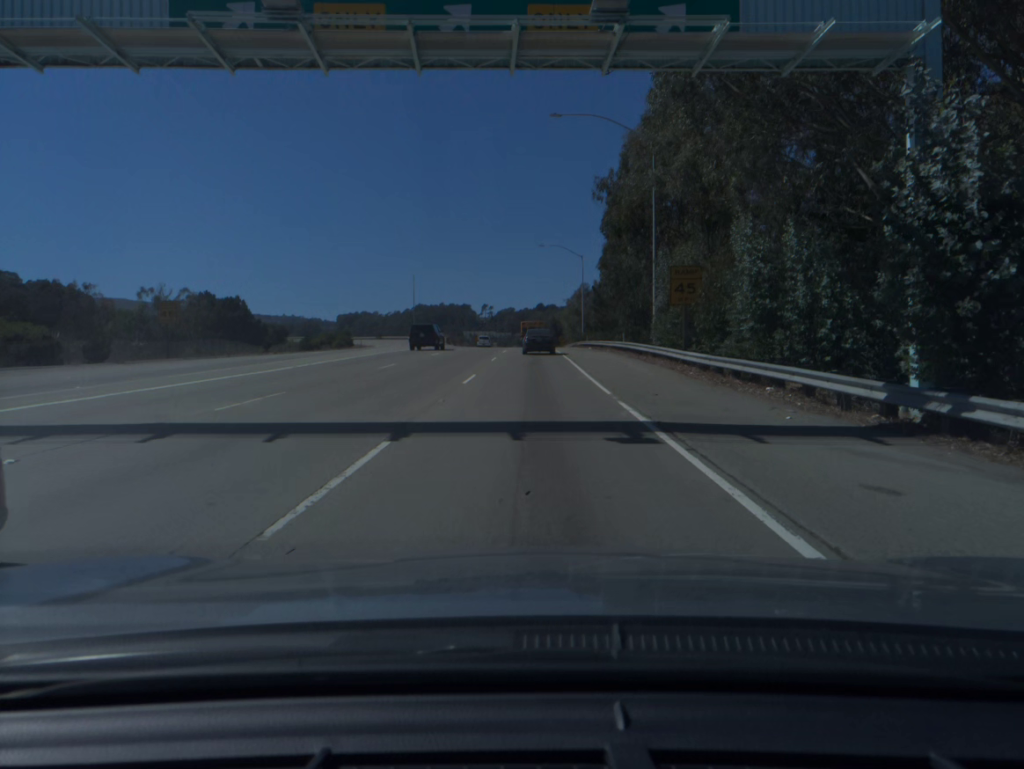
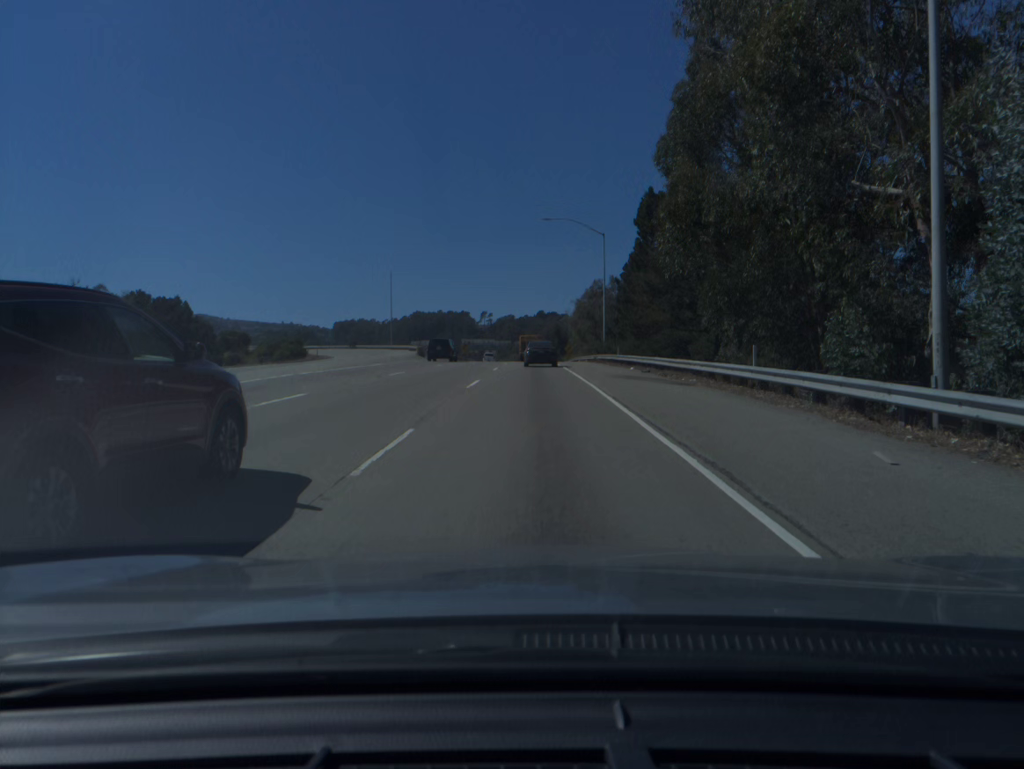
(0.0, +27.3) m; 0°
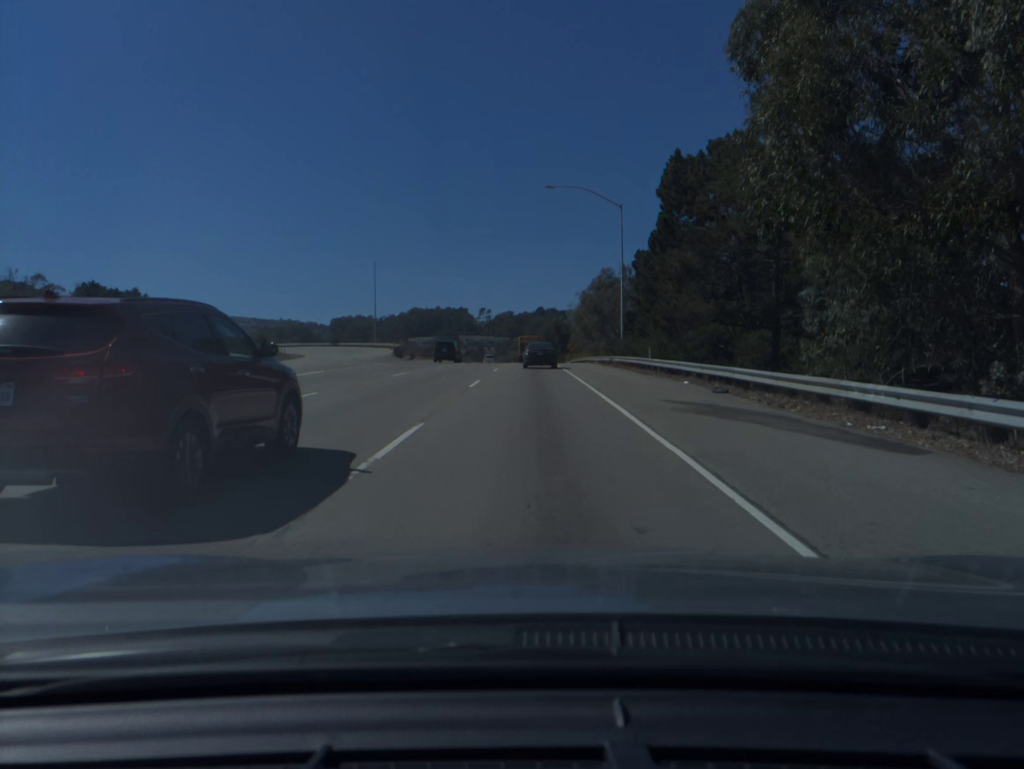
(0.0, +13.6) m; 0°
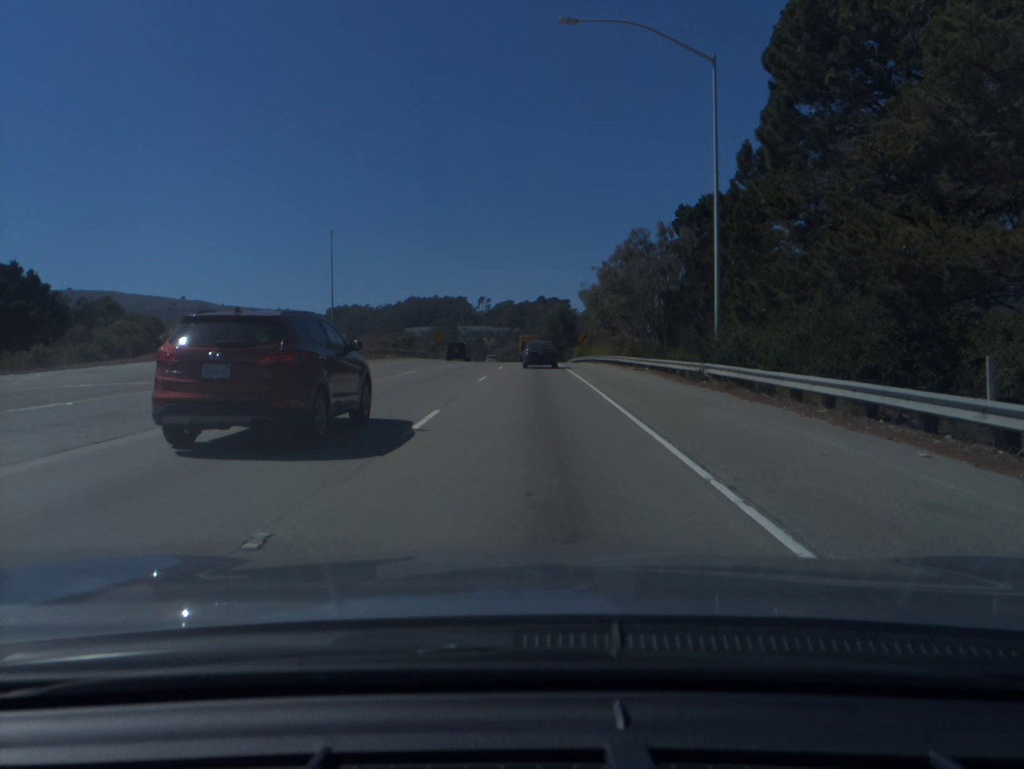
(0.0, +26.9) m; 0°
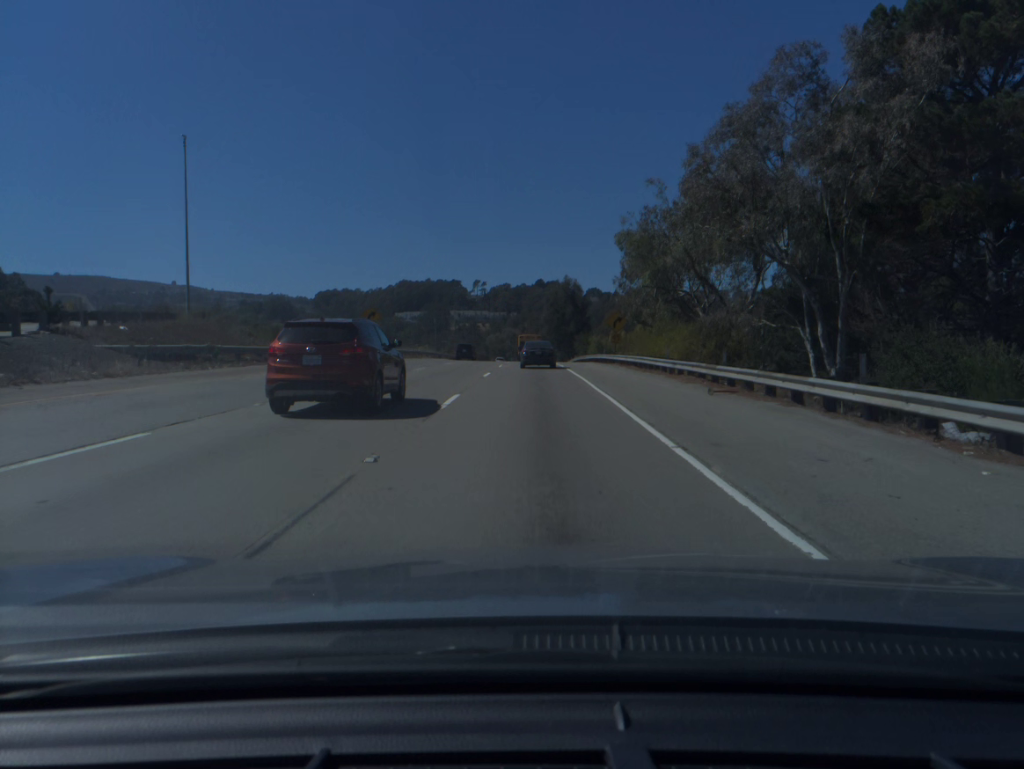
(0.0, +40.0) m; 0°
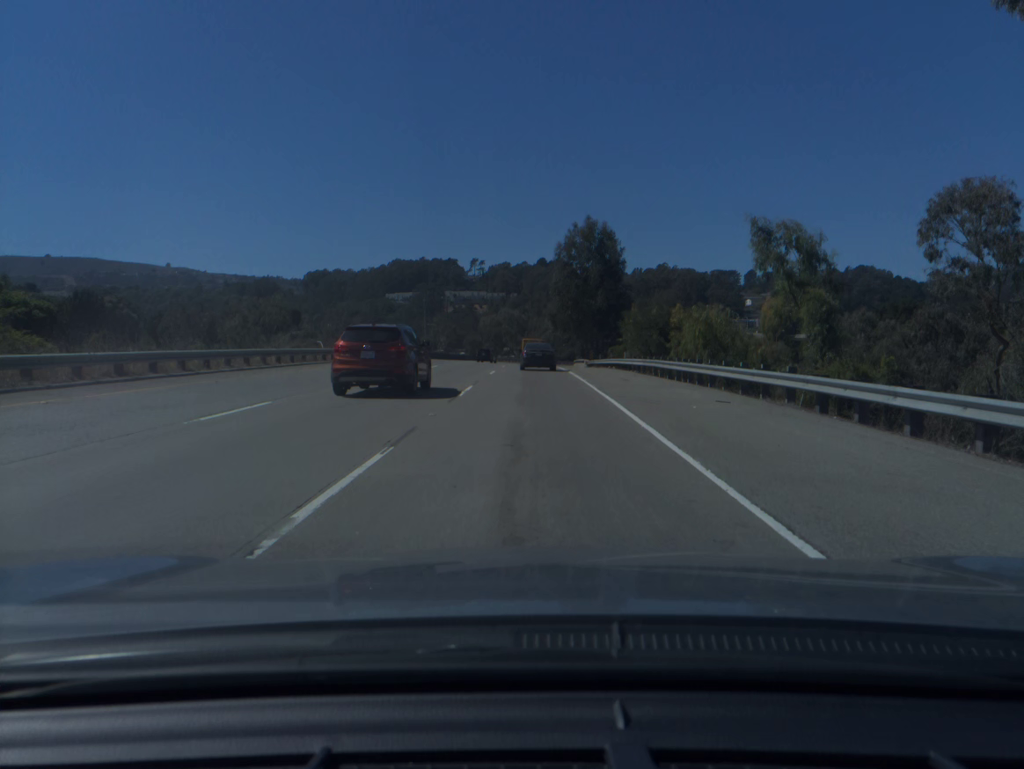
(0.0, +52.8) m; 0°
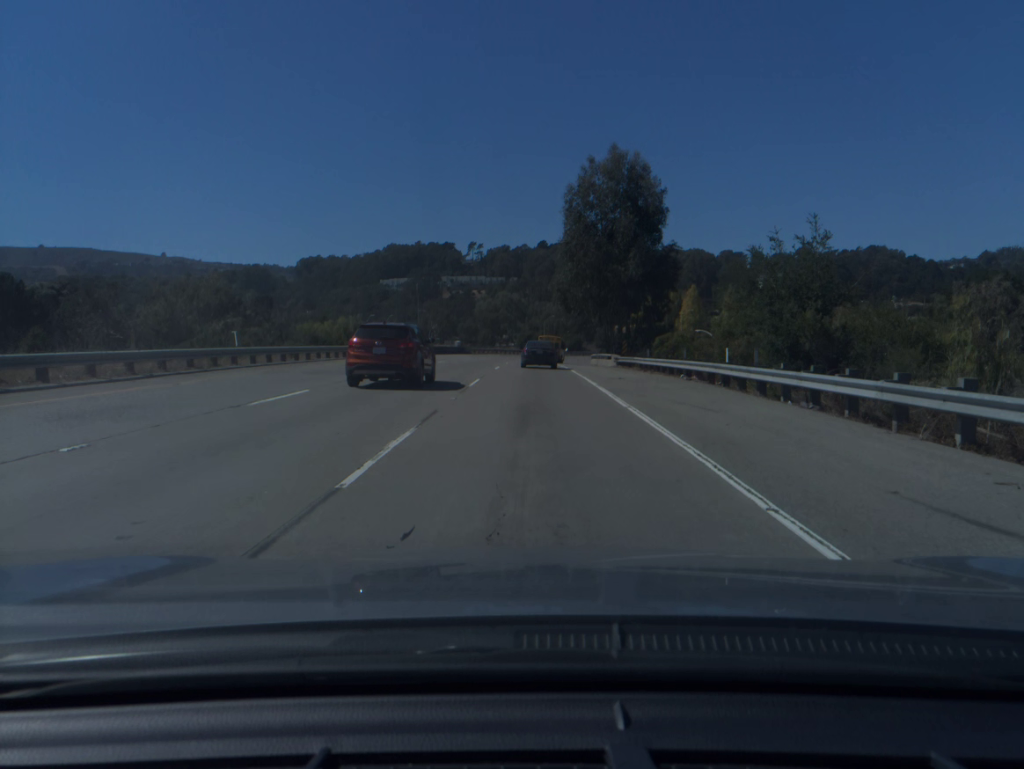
(0.0, +26.2) m; 0°
